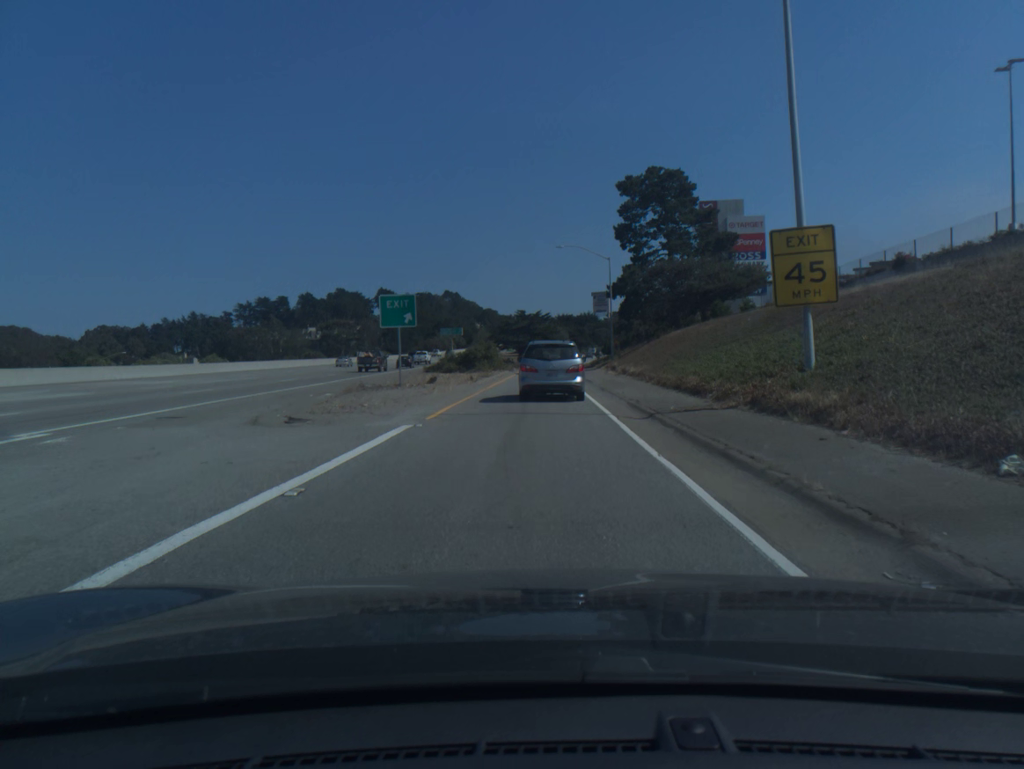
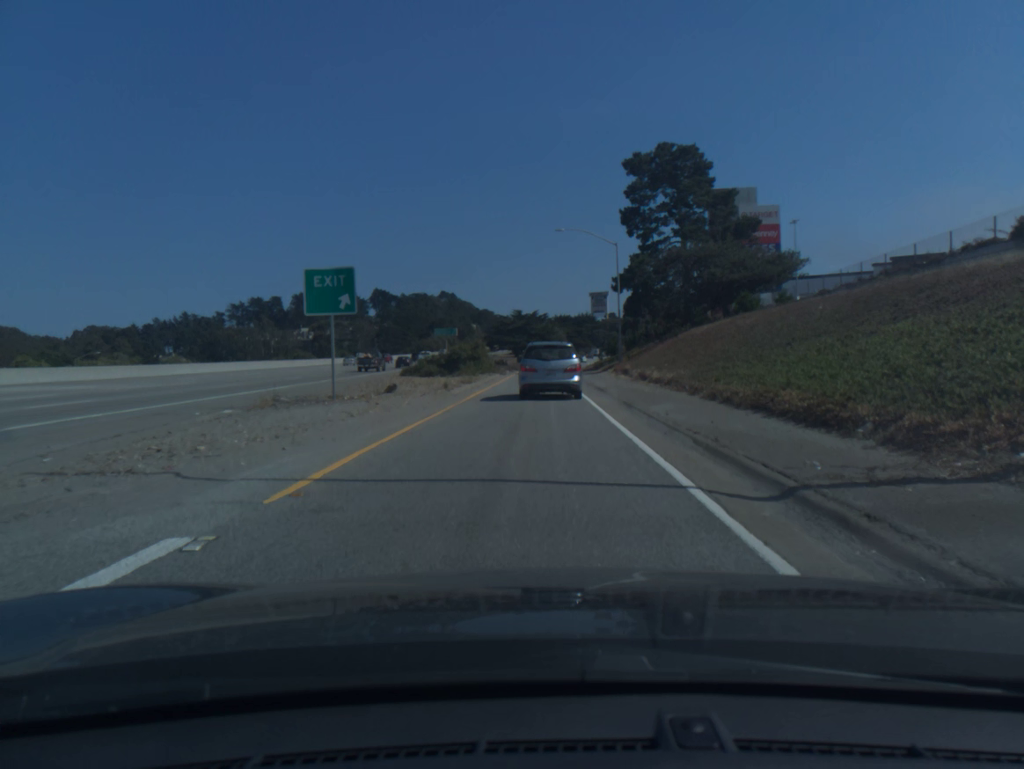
(0.0, +9.1) m; 0°
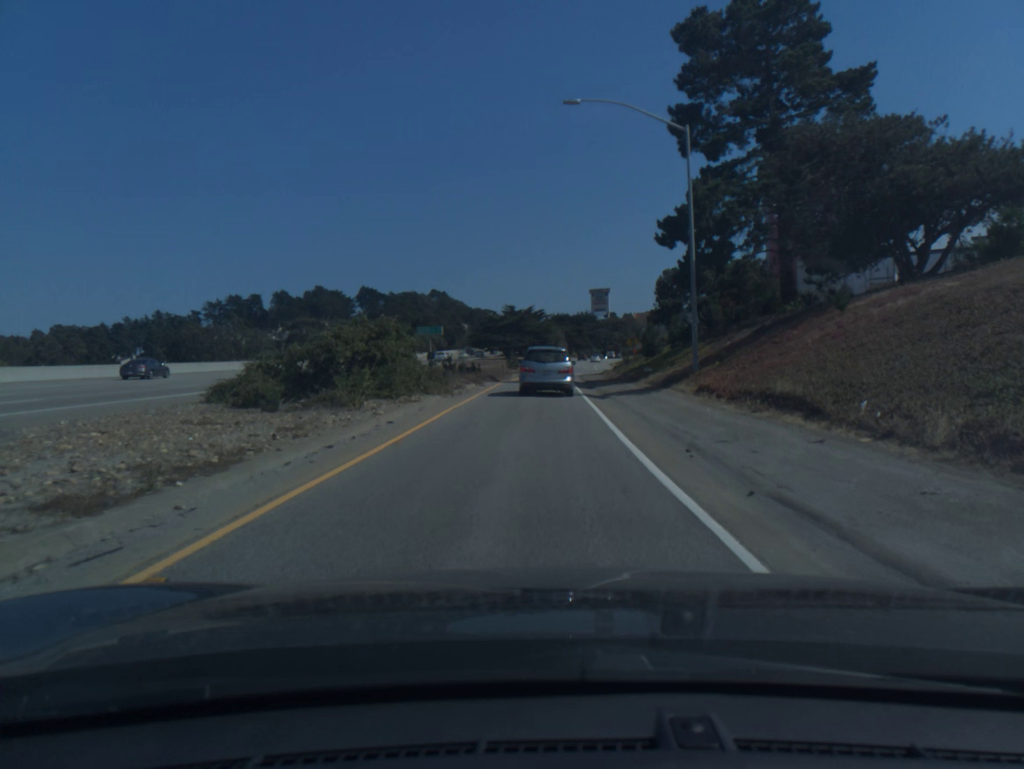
(+0.1, +27.8) m; 0°
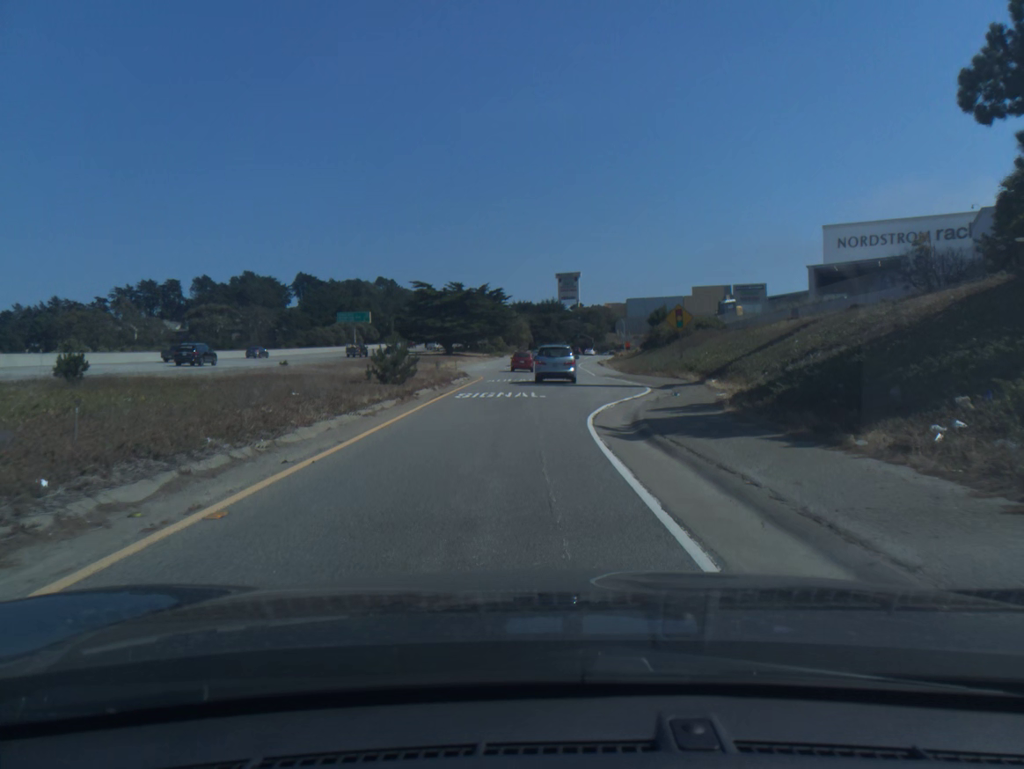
(+0.5, +48.9) m; +3°
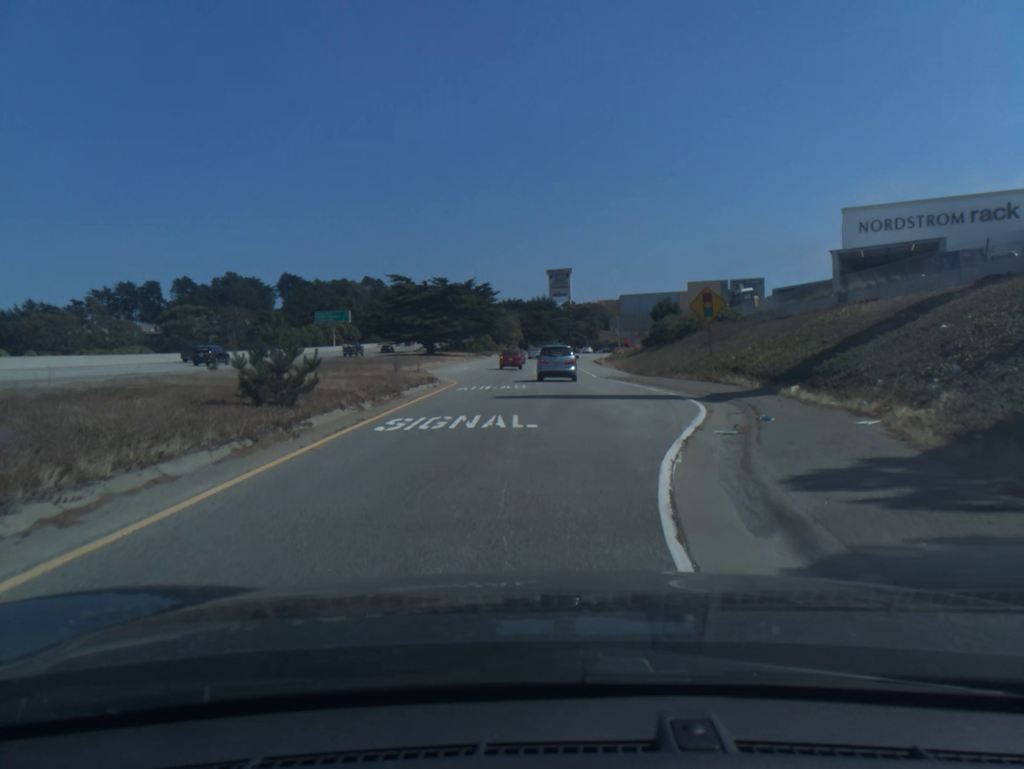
(+0.1, +10.1) m; +1°
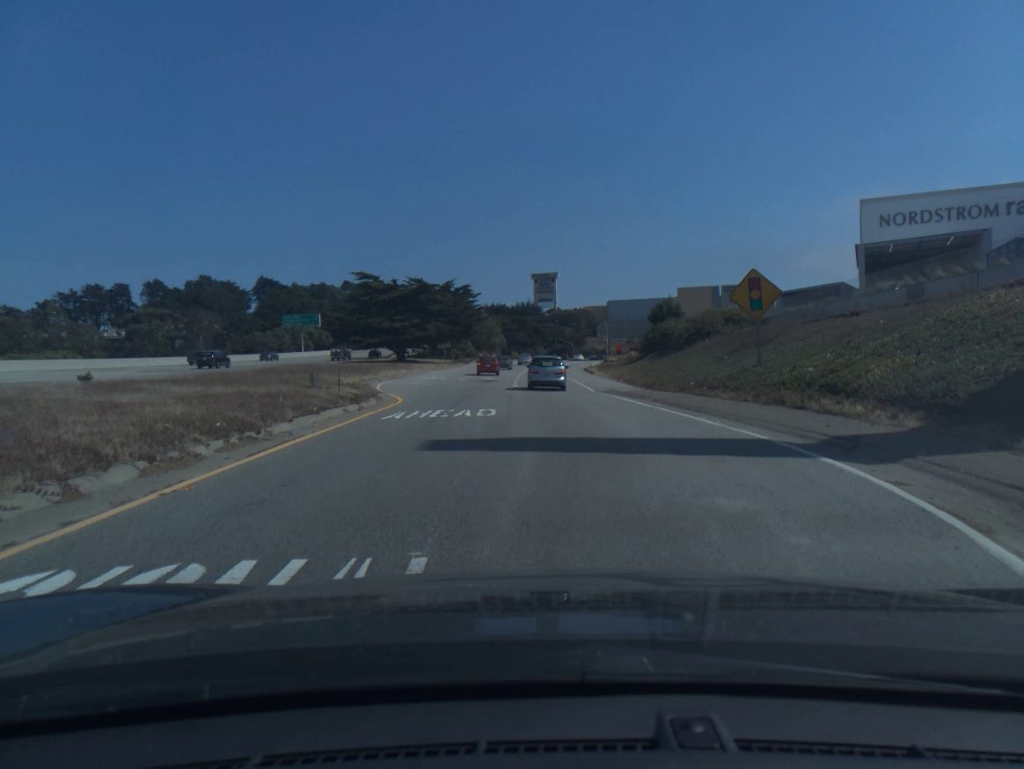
(+0.1, +10.2) m; +1°
